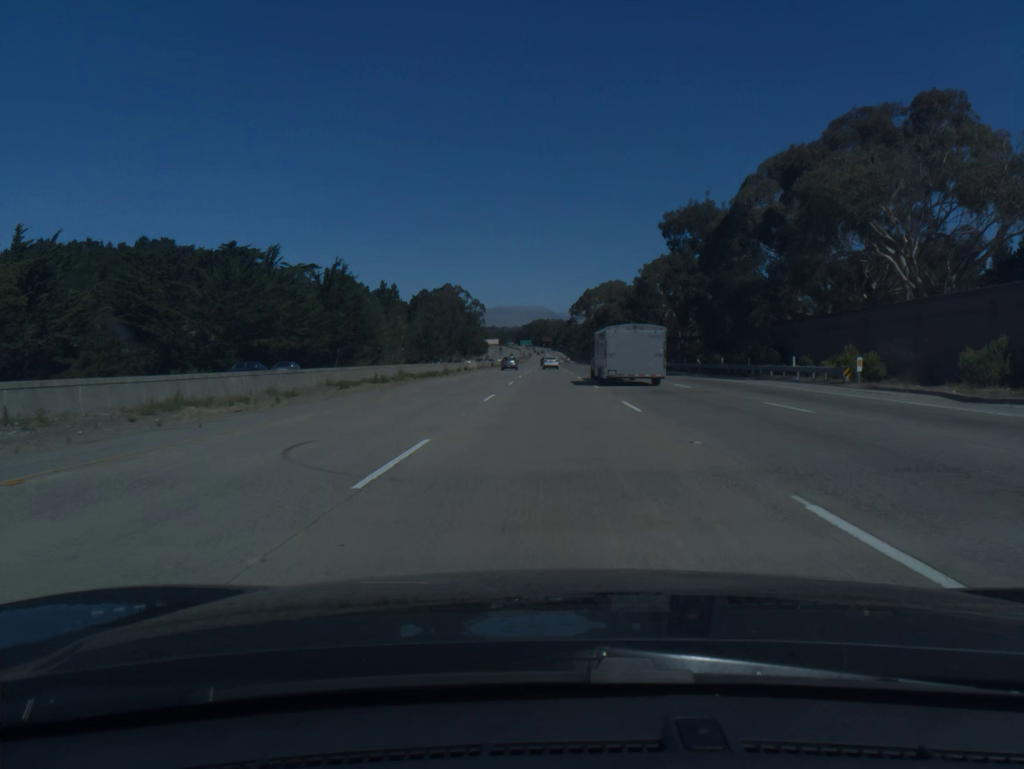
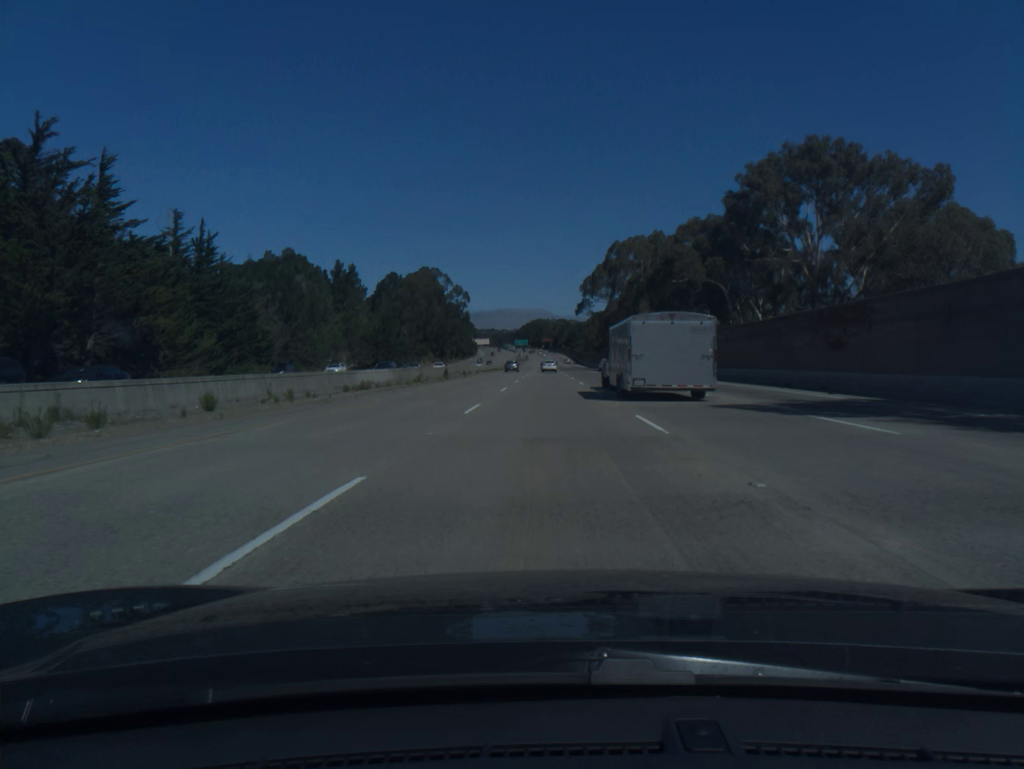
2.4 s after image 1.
(+0.2, +77.0) m; 0°
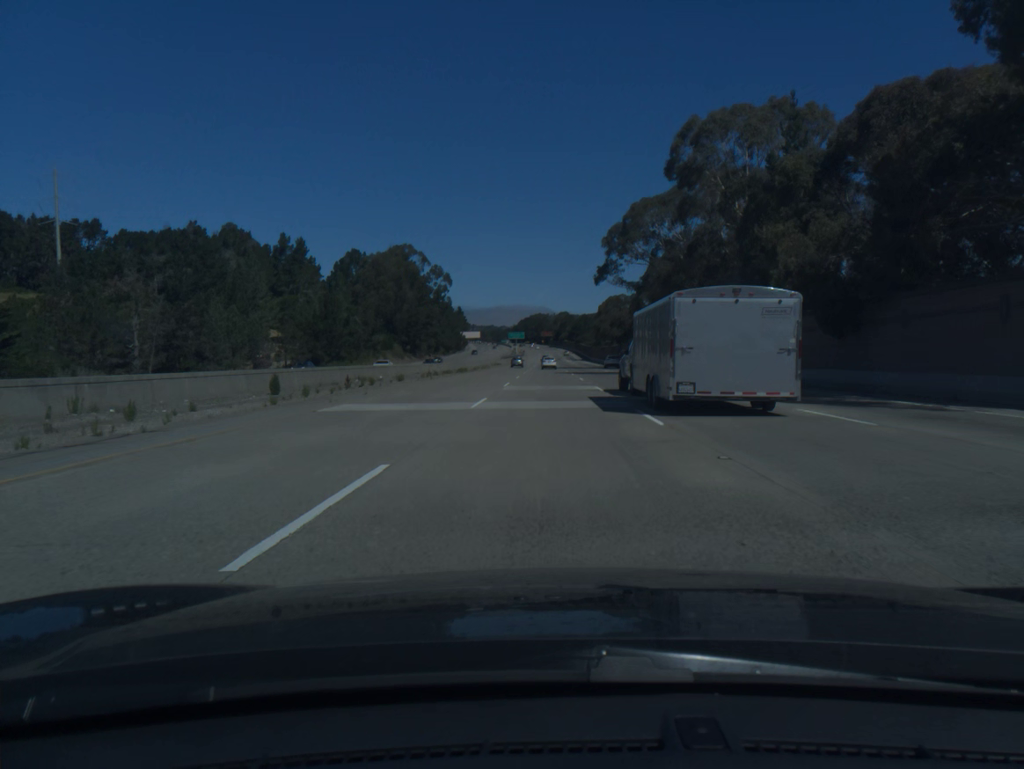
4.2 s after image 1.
(-0.1, +57.7) m; 0°
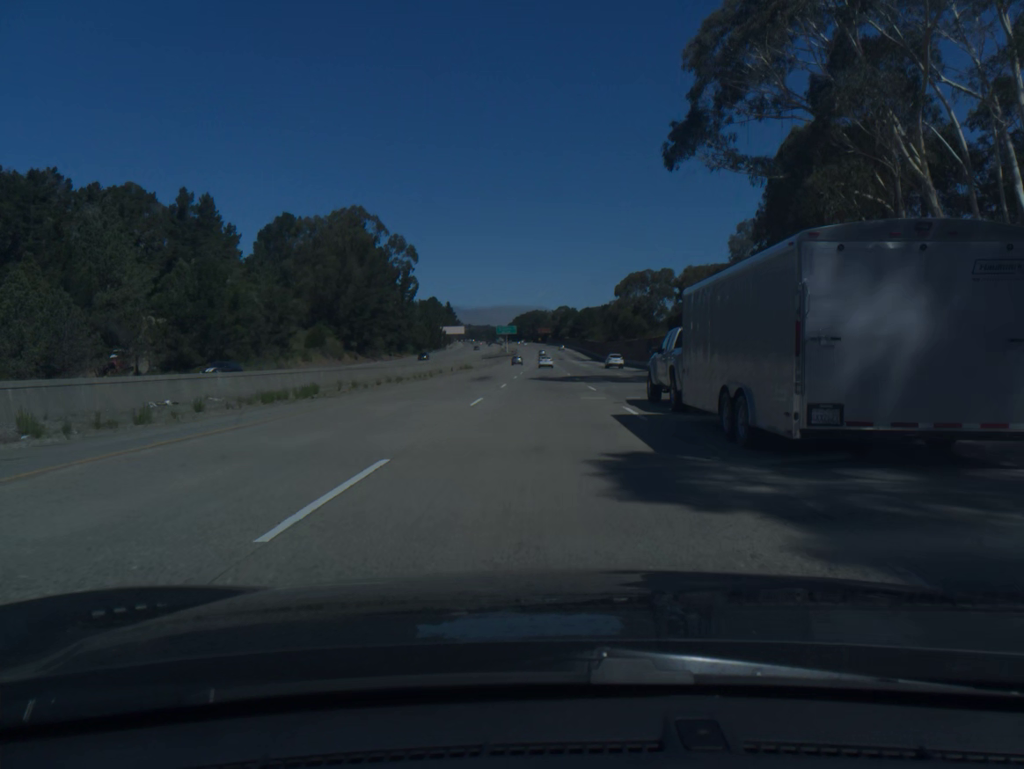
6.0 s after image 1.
(+0.1, +57.7) m; 0°
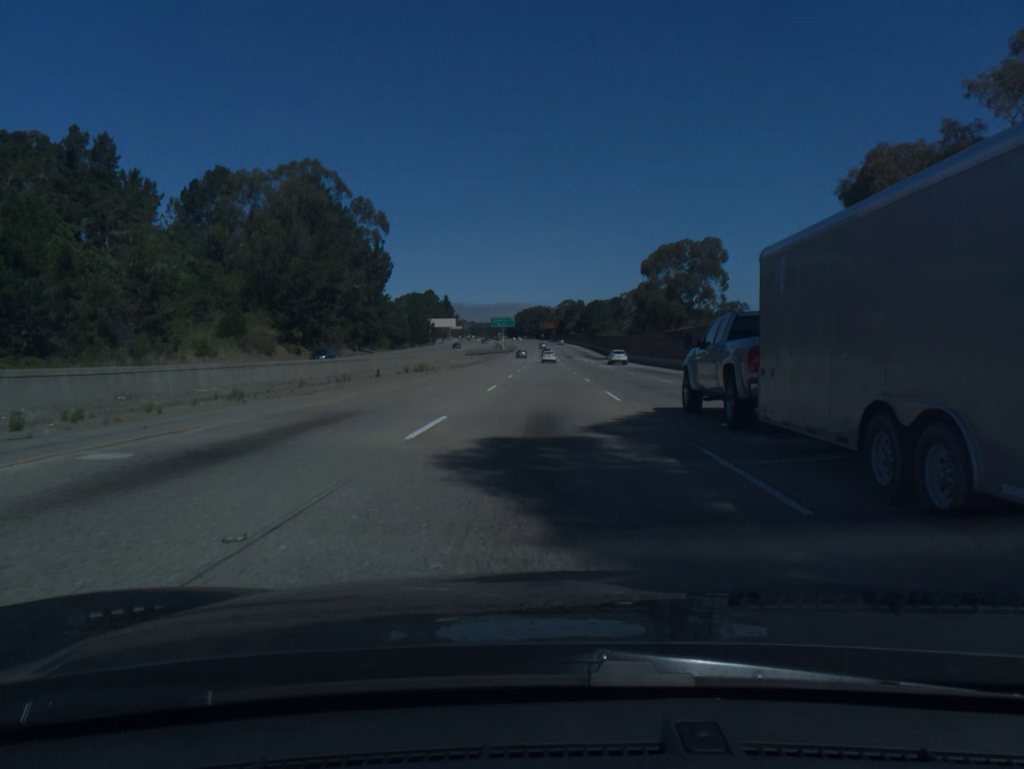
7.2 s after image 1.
(-0.1, +38.5) m; 0°
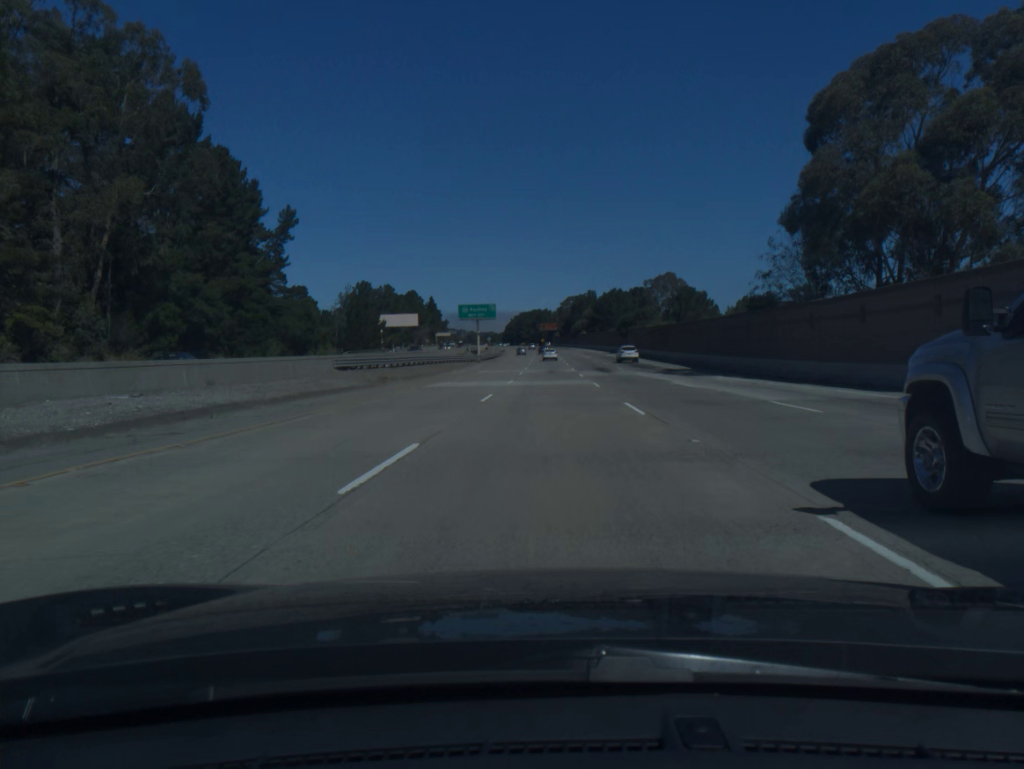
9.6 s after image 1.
(0.0, +76.8) m; 0°
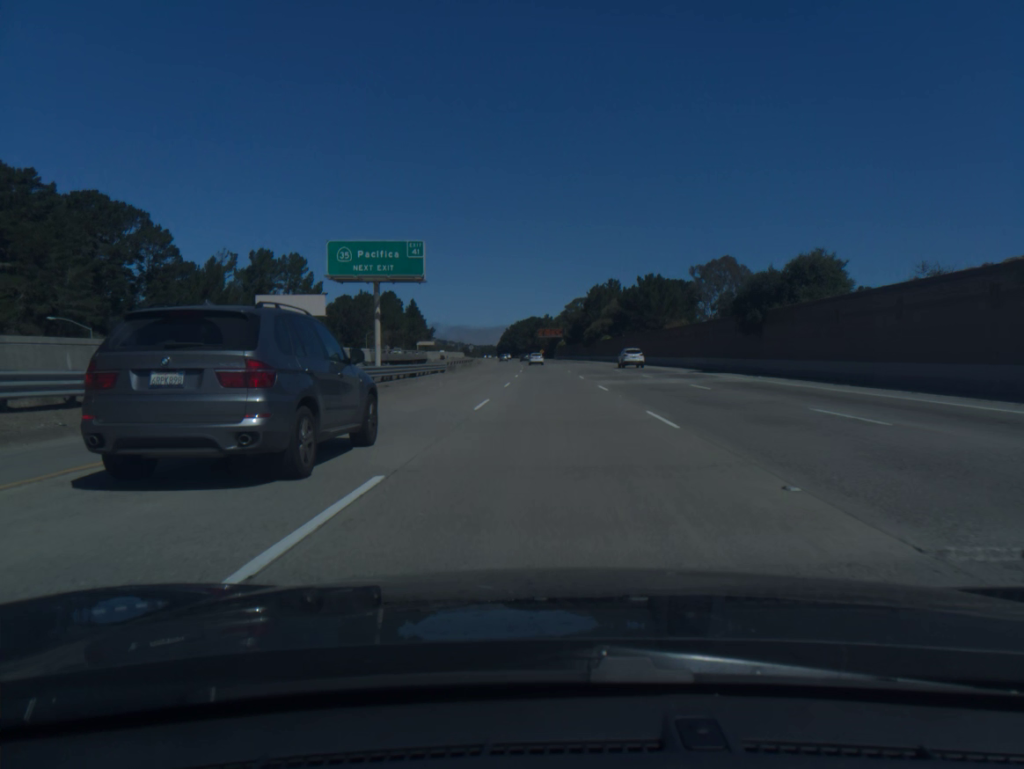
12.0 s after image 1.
(-0.2, +76.2) m; 0°
